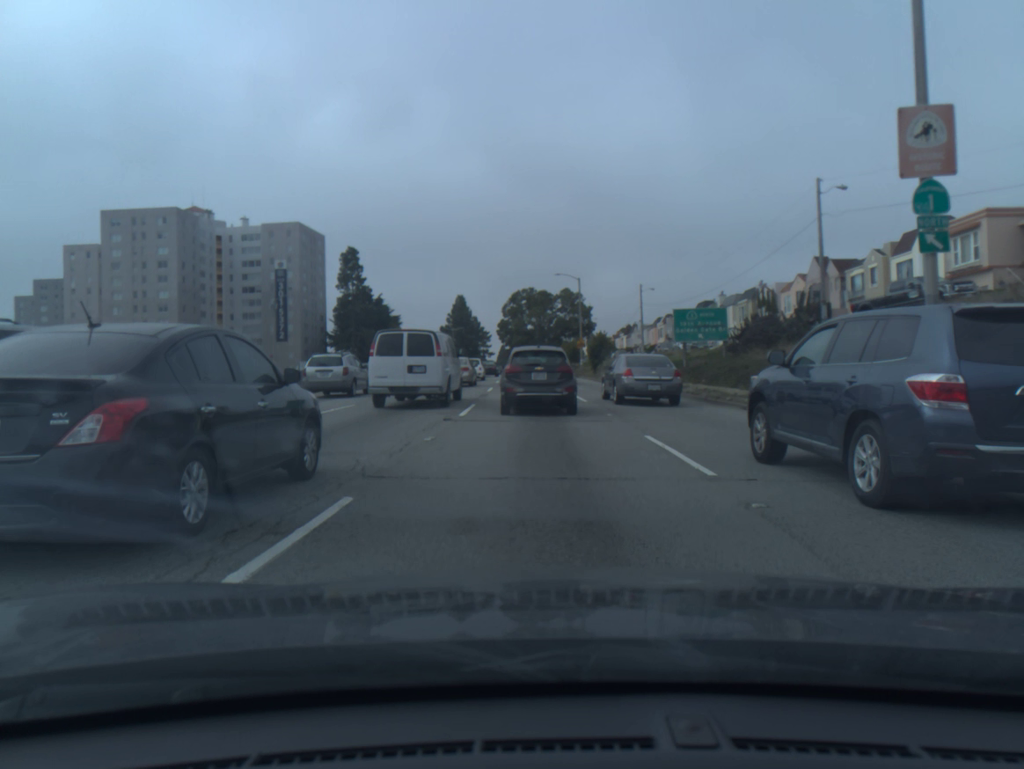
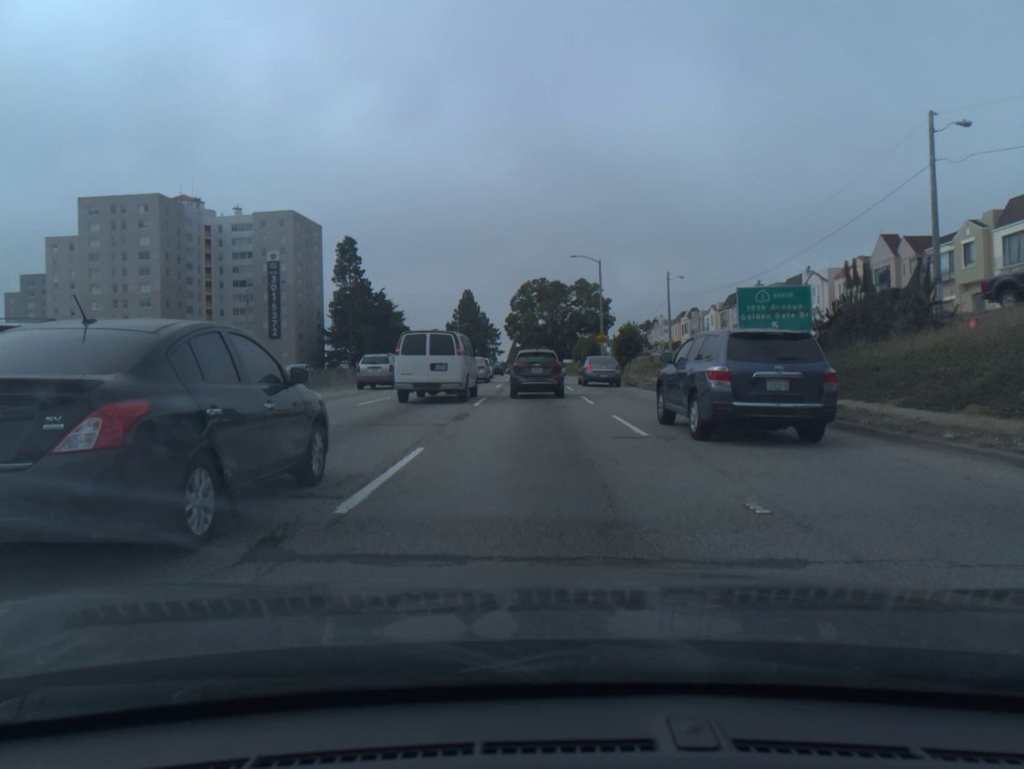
(-0.2, +11.1) m; -1°
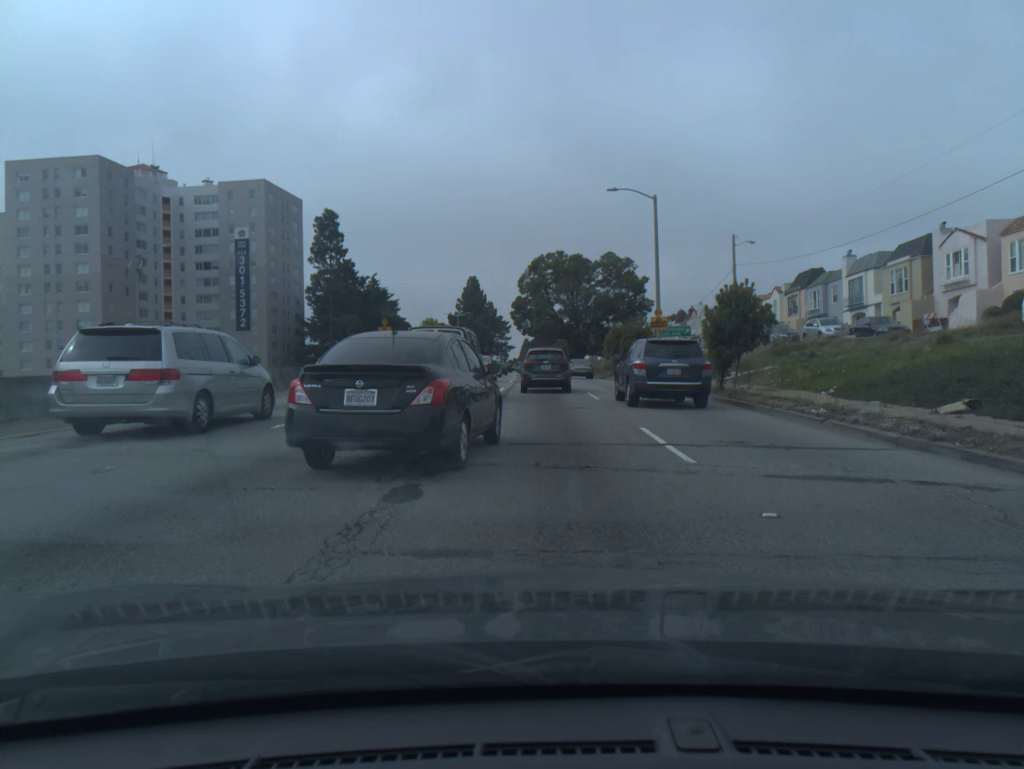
(-0.2, +22.9) m; -1°
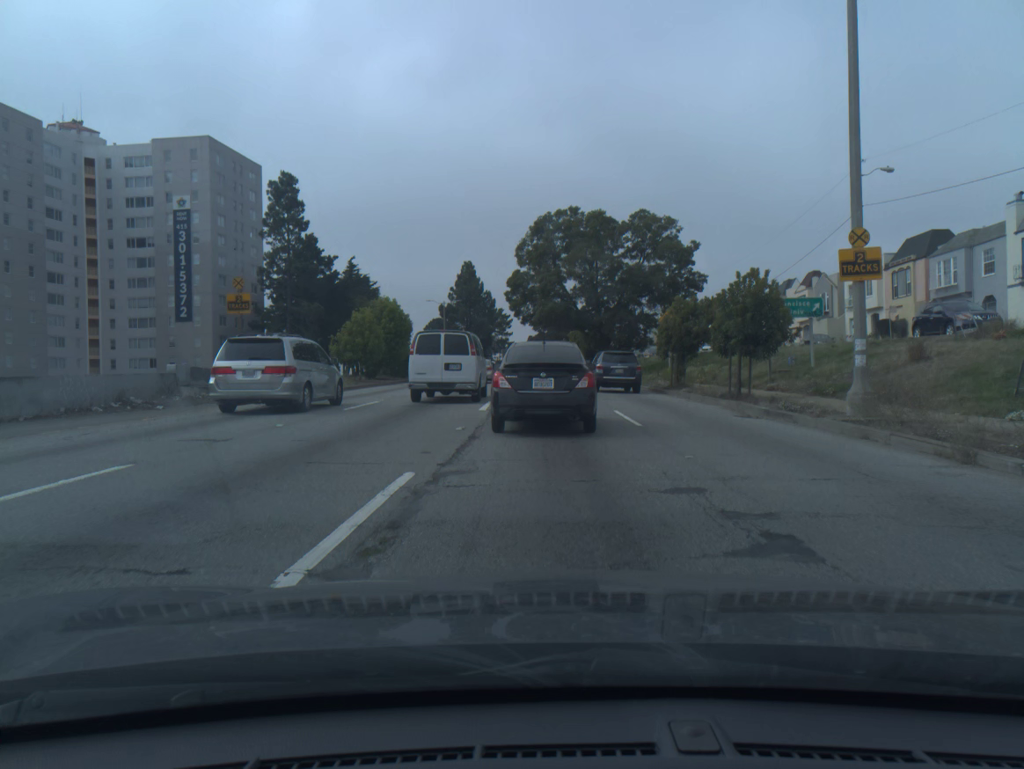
(-0.1, +23.9) m; 0°
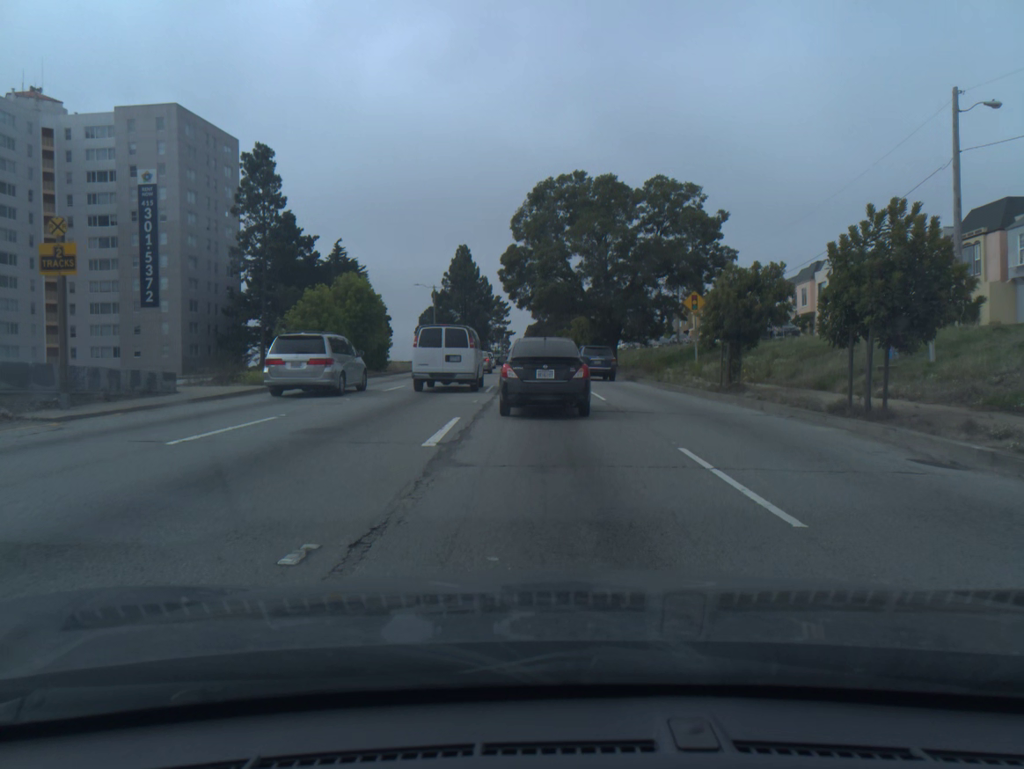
(0.0, +8.9) m; 0°
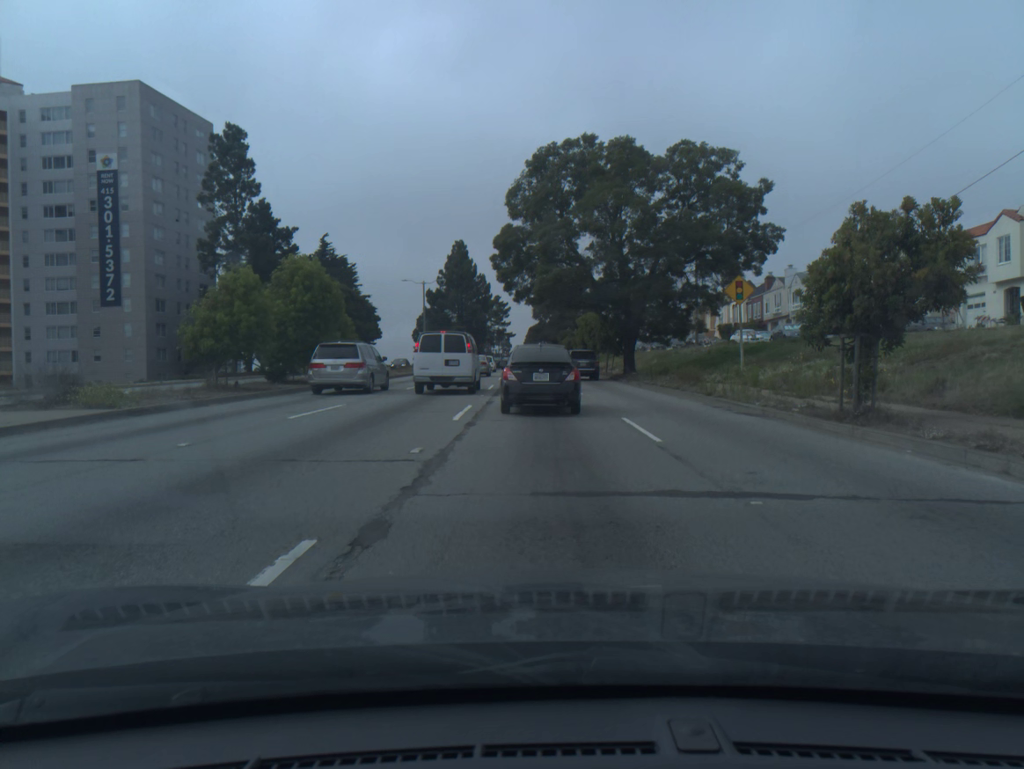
(0.0, +9.3) m; -1°
